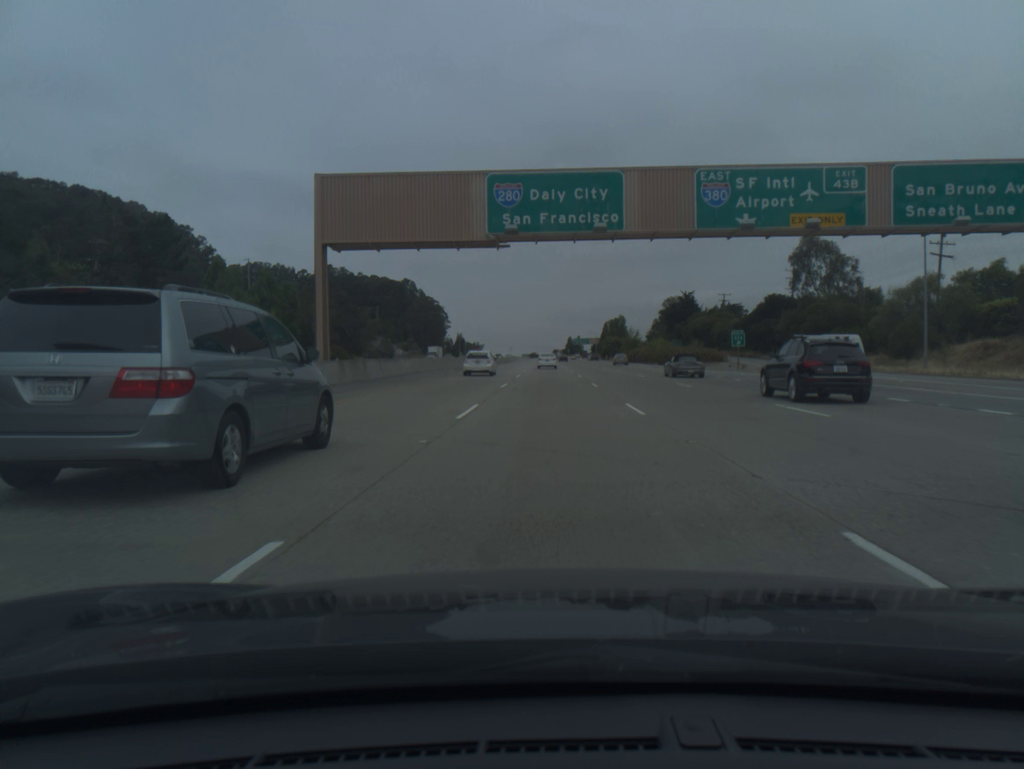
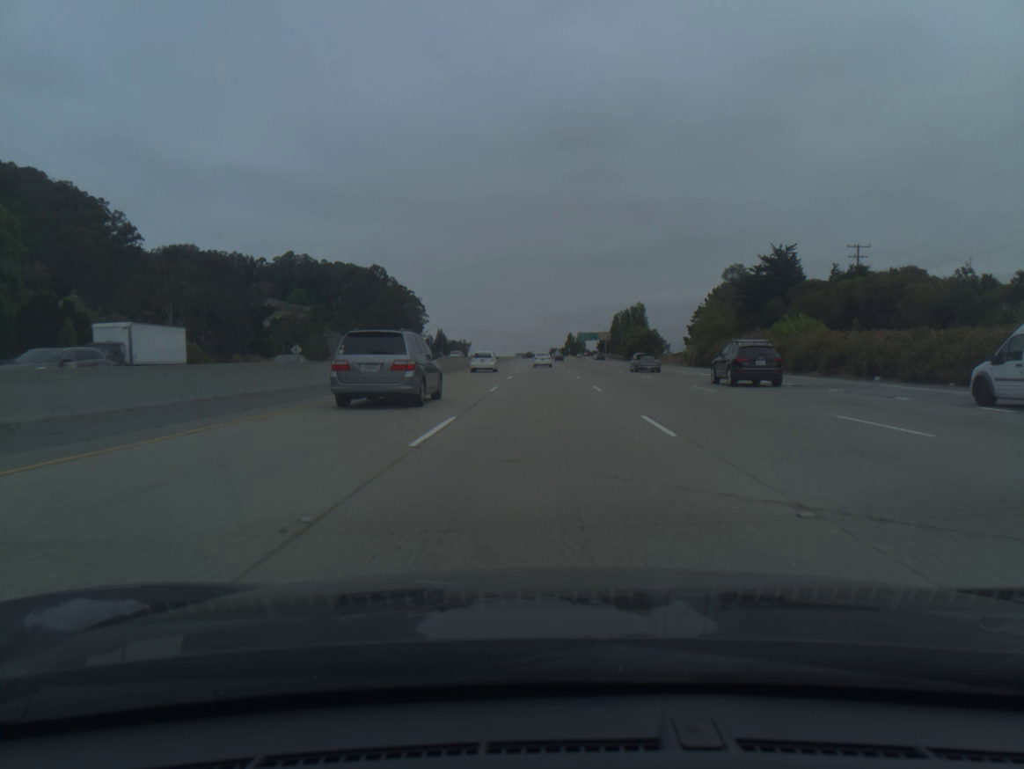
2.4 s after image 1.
(+0.3, +77.3) m; 0°
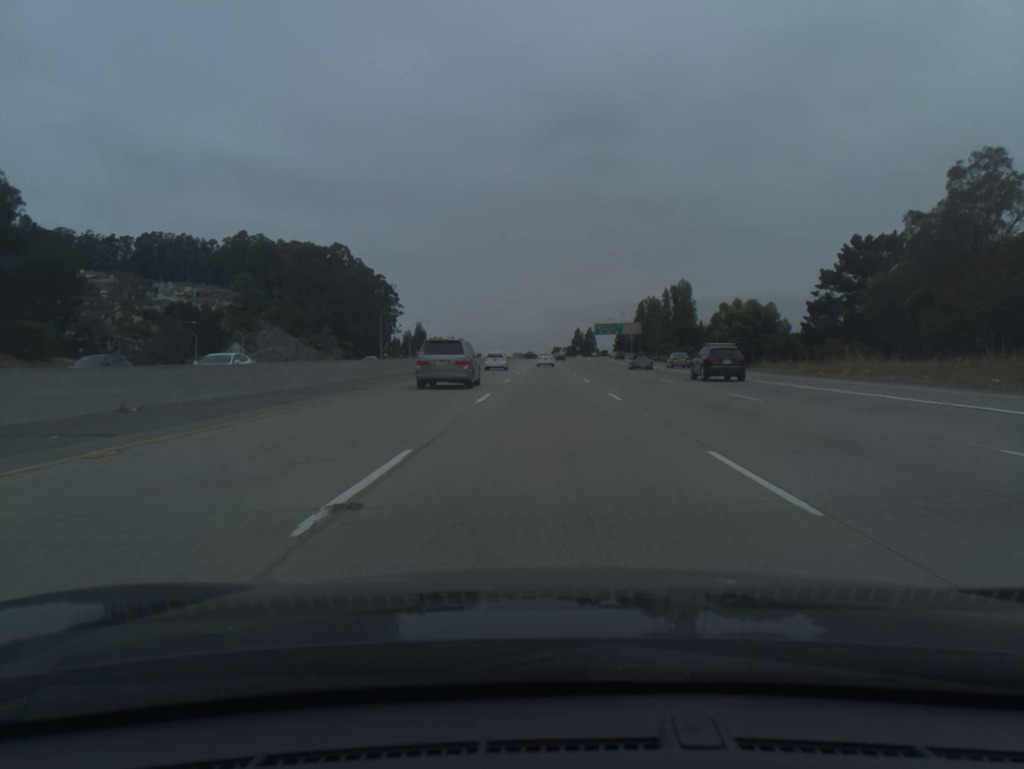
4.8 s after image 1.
(-0.2, +78.5) m; 0°
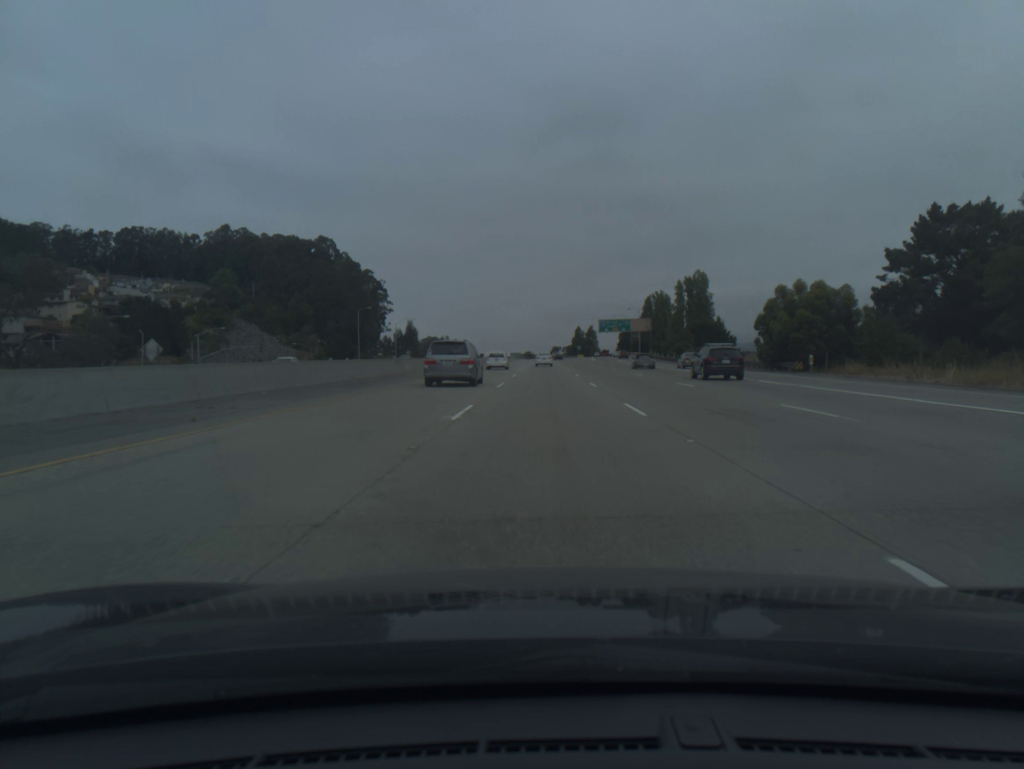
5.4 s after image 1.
(0.0, +19.8) m; 0°
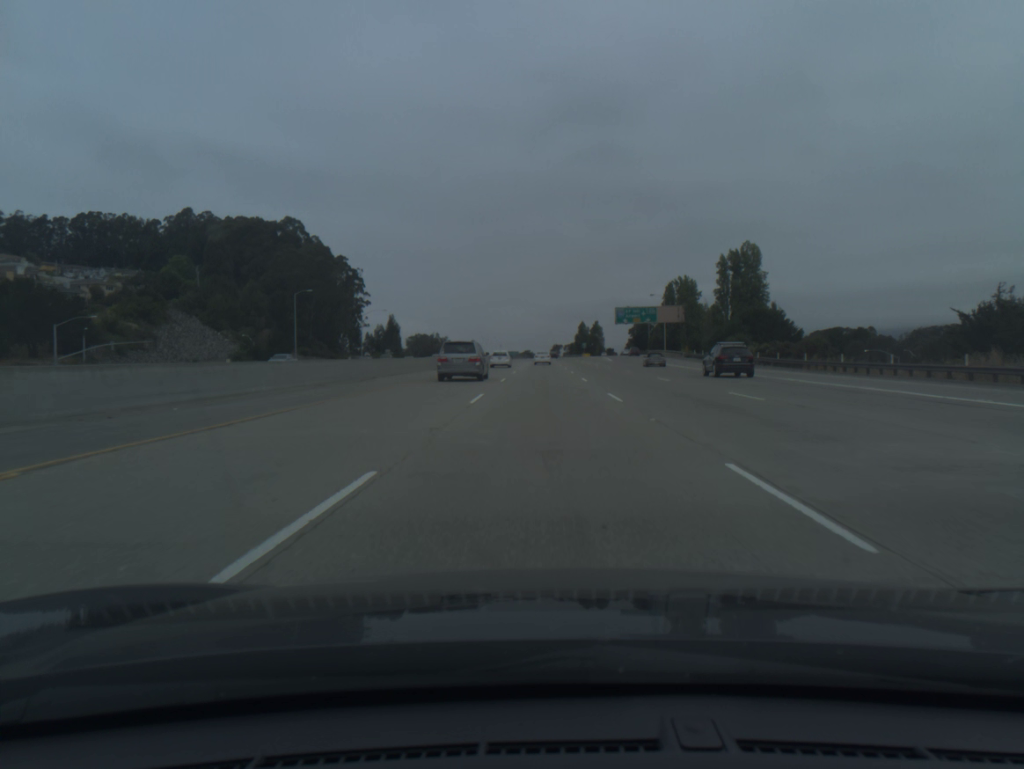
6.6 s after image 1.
(0.0, +39.9) m; 0°
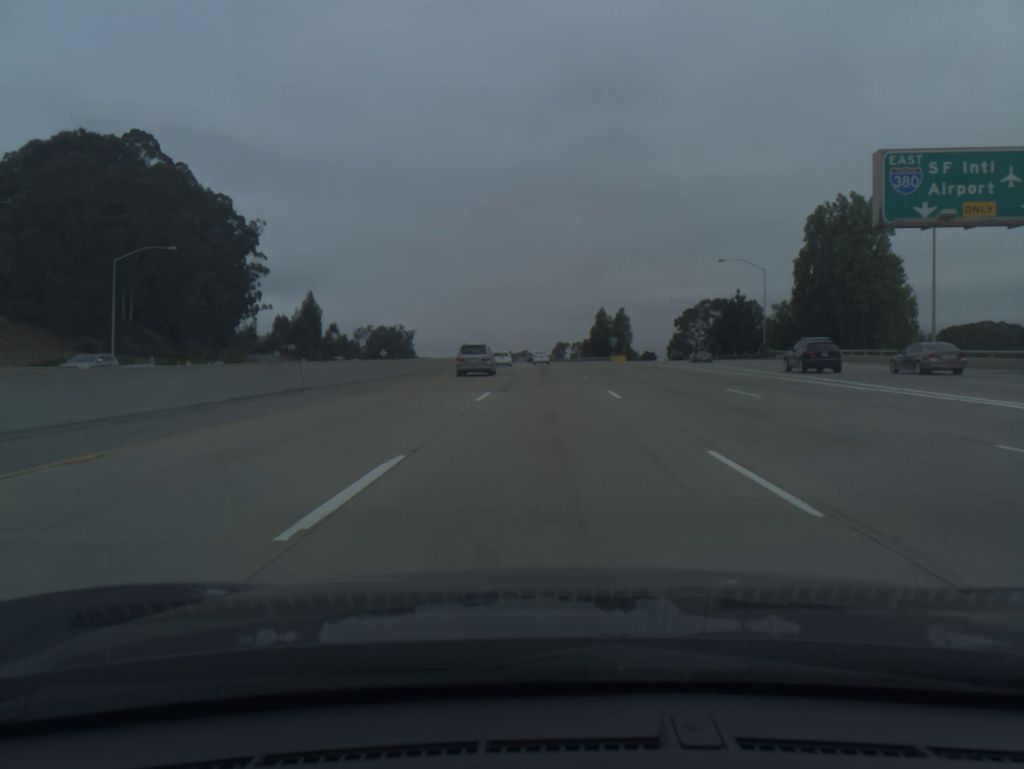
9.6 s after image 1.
(-0.3, +101.3) m; 0°
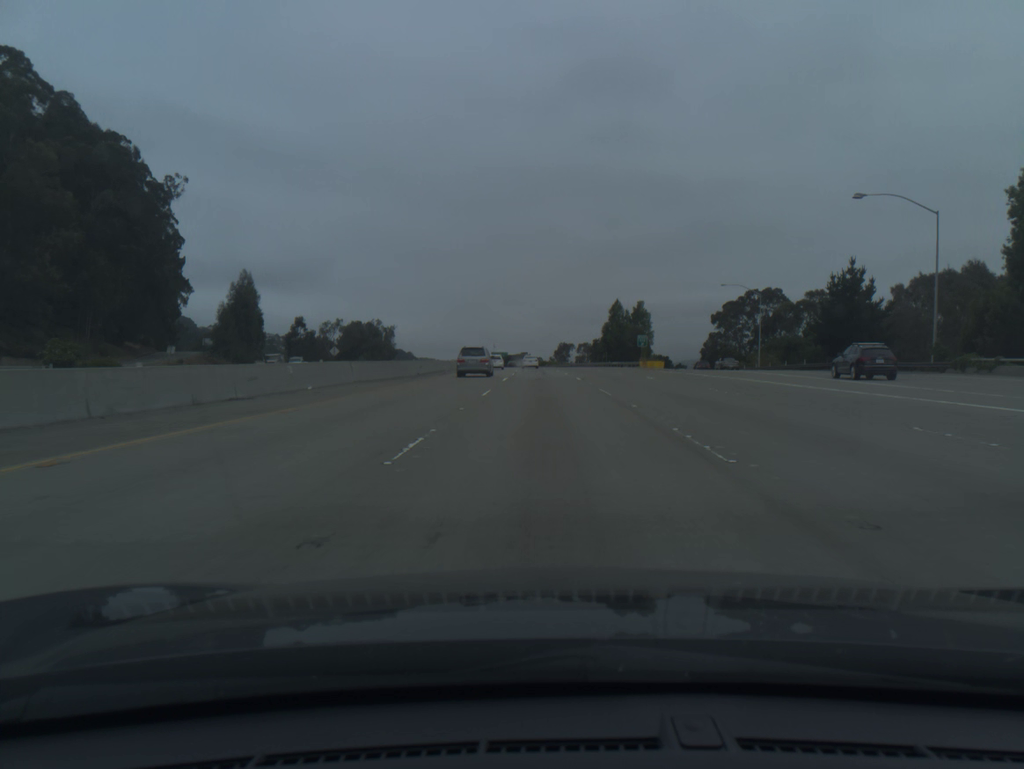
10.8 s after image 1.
(0.0, +41.1) m; 0°
